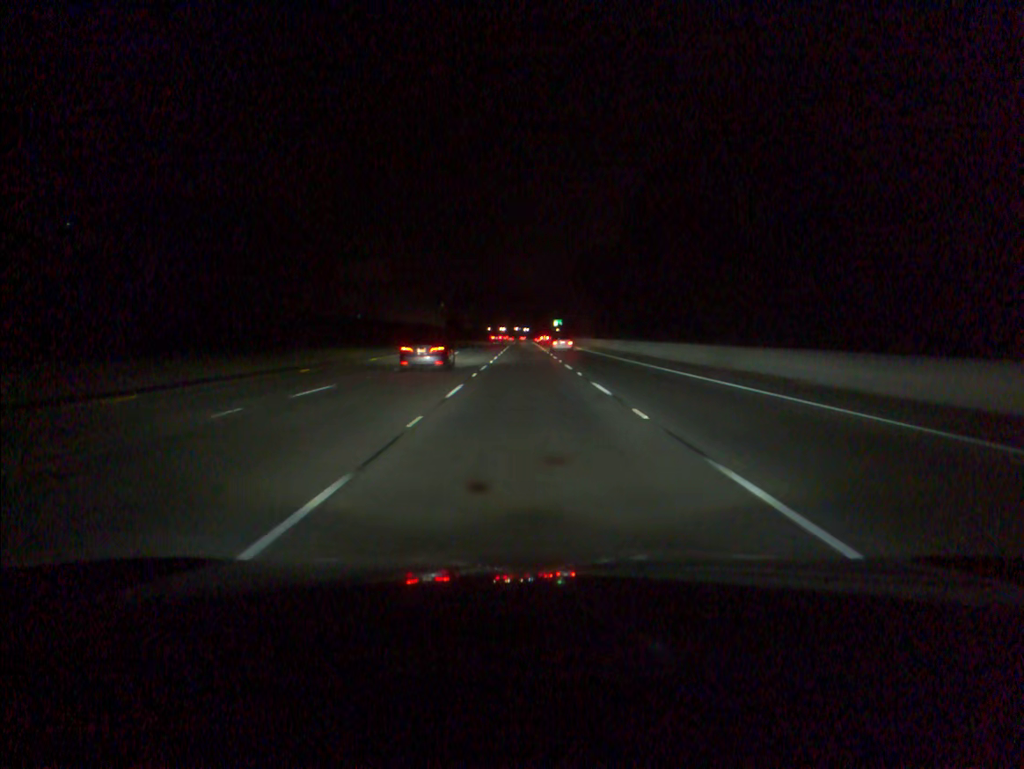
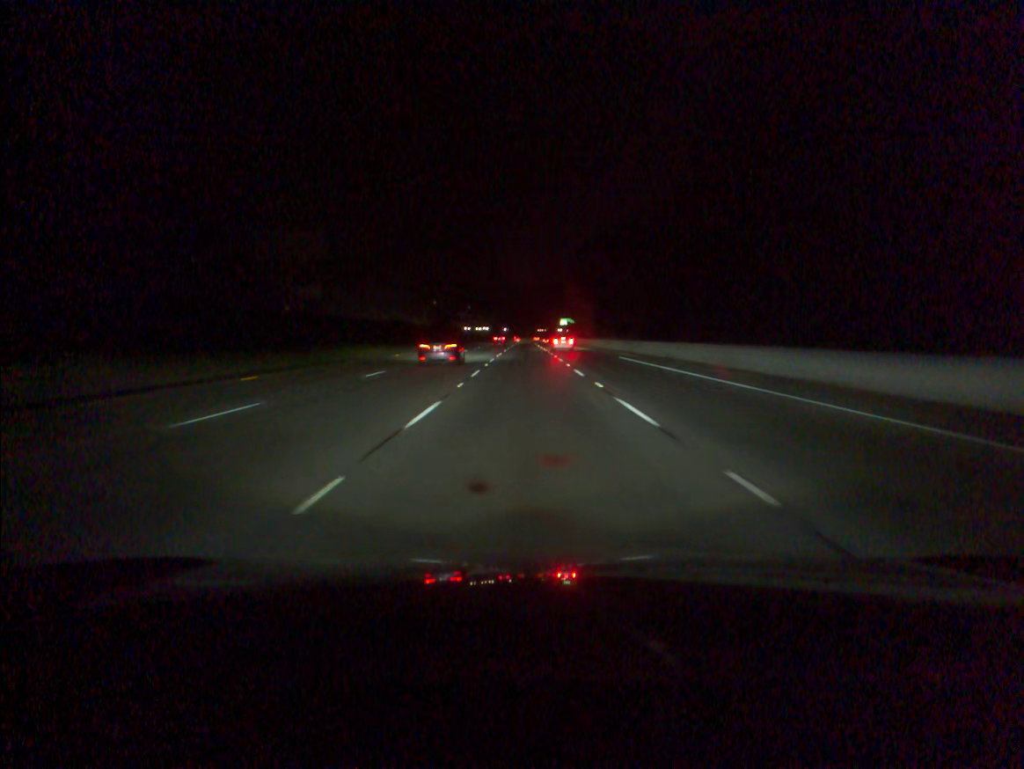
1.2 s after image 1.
(0.0, +35.4) m; 0°
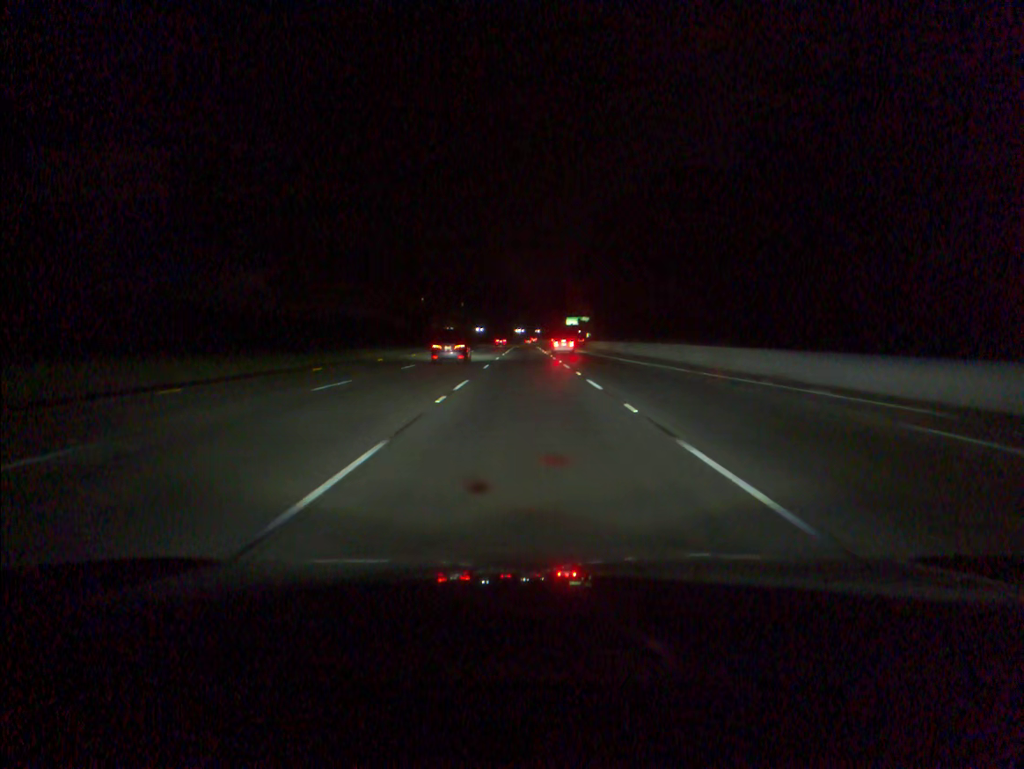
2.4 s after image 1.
(0.0, +35.3) m; 0°
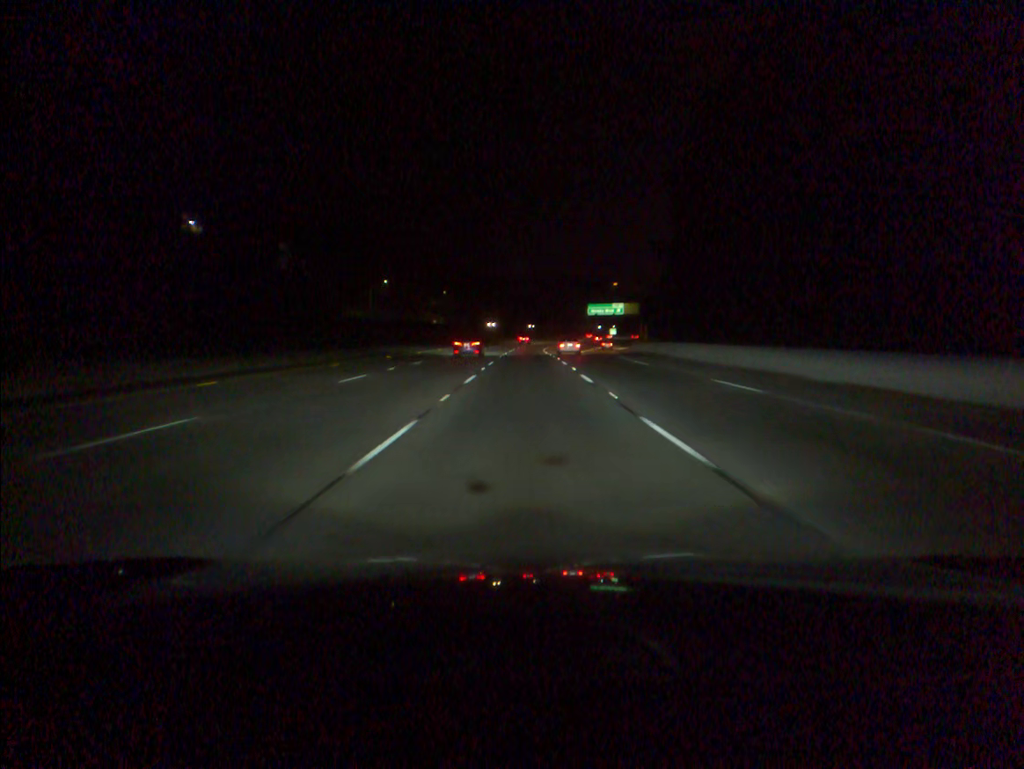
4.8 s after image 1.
(-0.1, +70.2) m; 0°
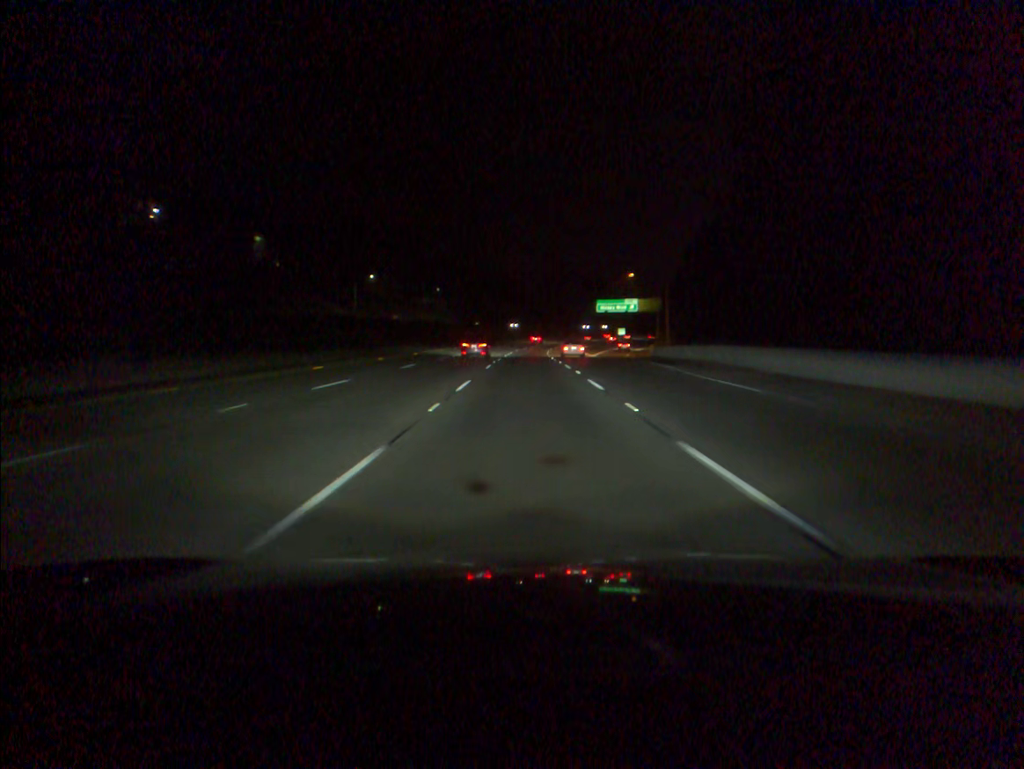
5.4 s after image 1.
(0.0, +17.5) m; 0°
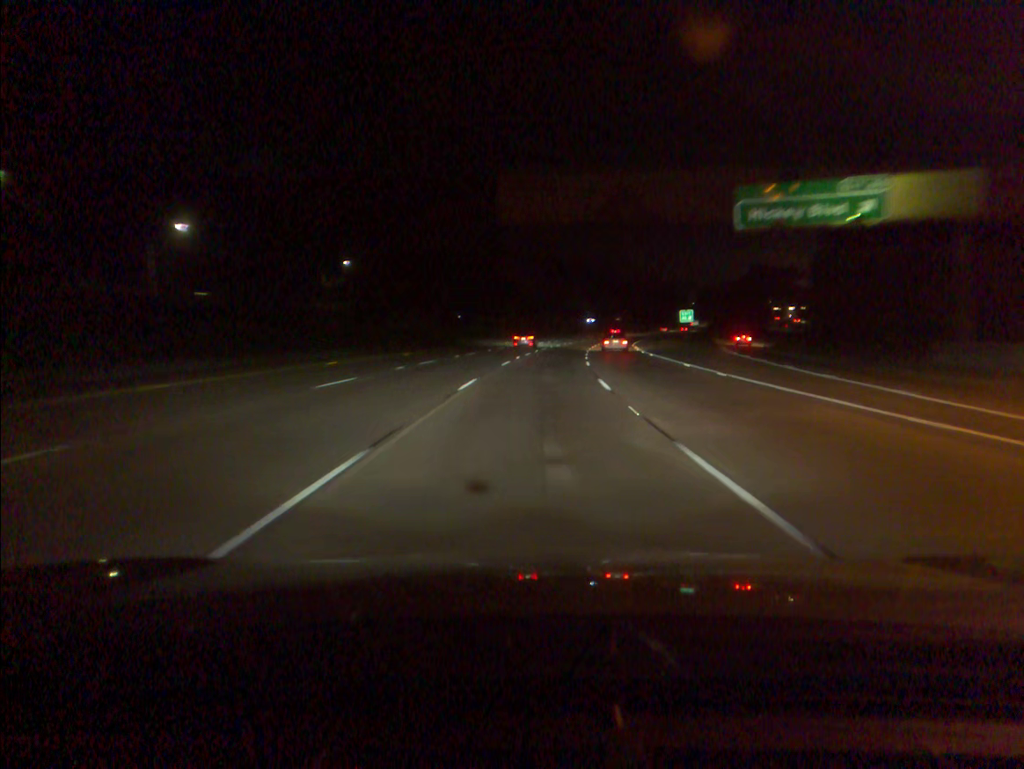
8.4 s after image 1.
(+0.9, +87.8) m; +2°
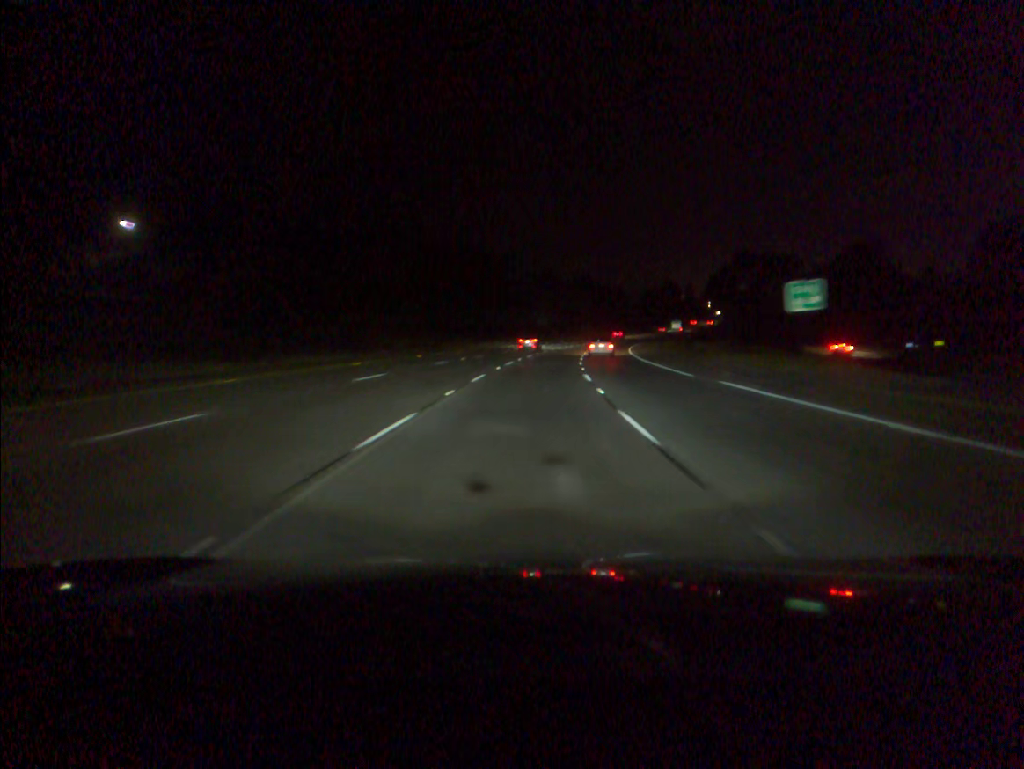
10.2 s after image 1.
(+2.5, +53.0) m; +5°
